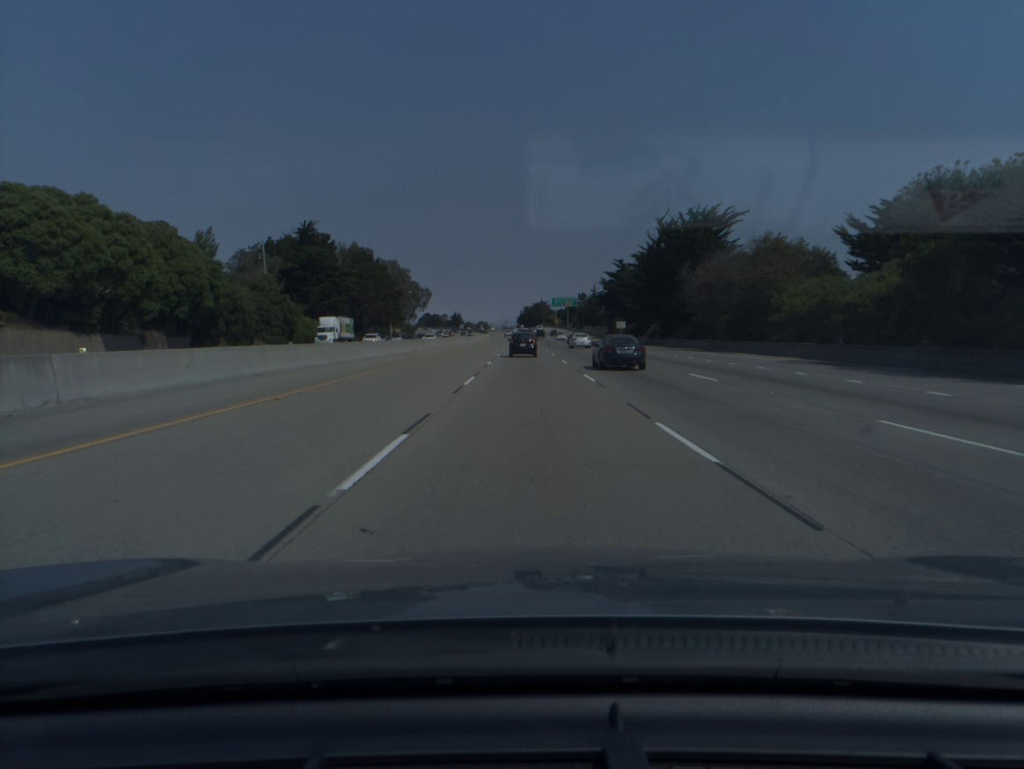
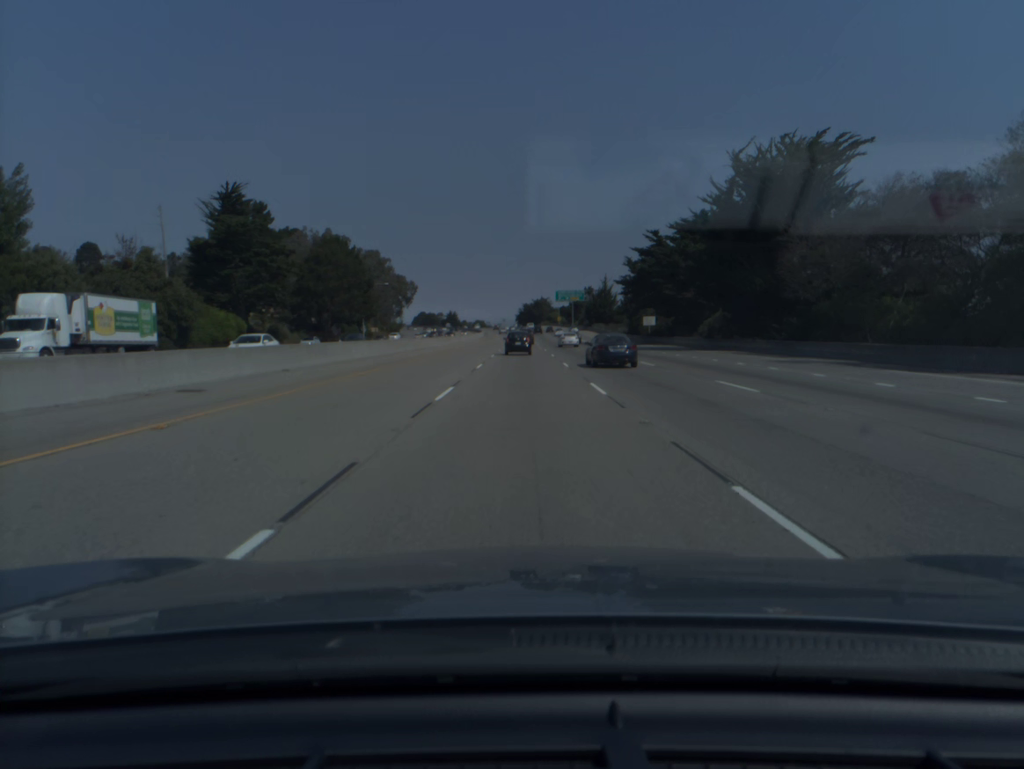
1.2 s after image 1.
(+0.1, +34.3) m; 0°
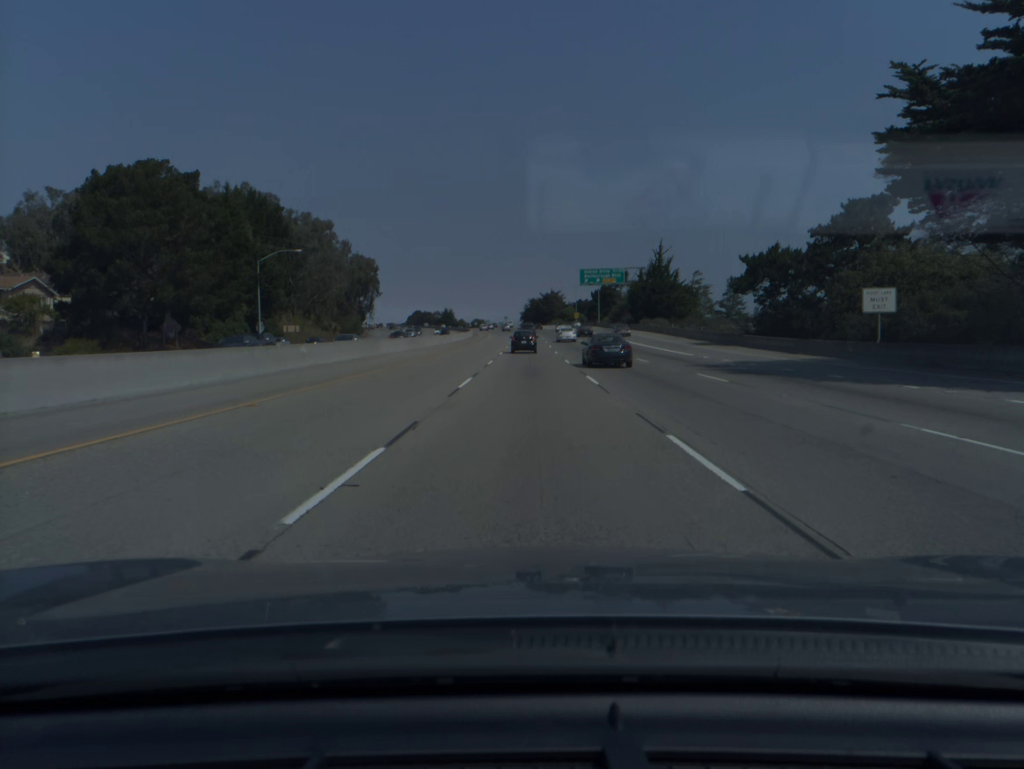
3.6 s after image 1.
(-0.3, +69.2) m; 0°
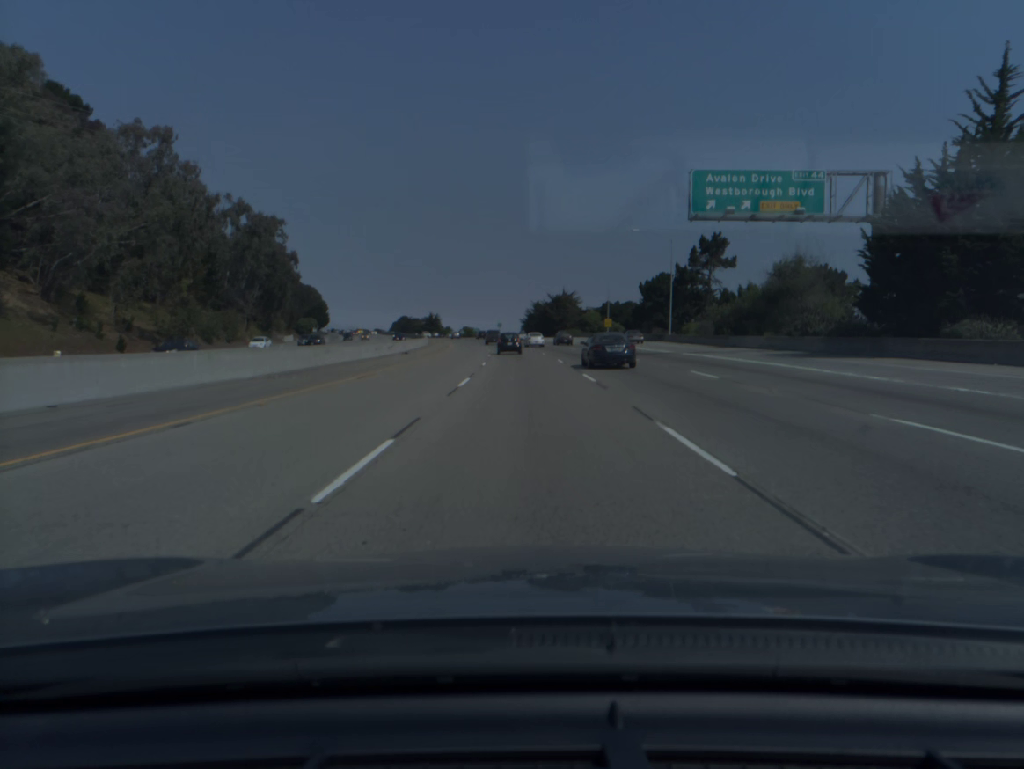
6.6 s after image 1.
(+0.1, +86.8) m; 0°
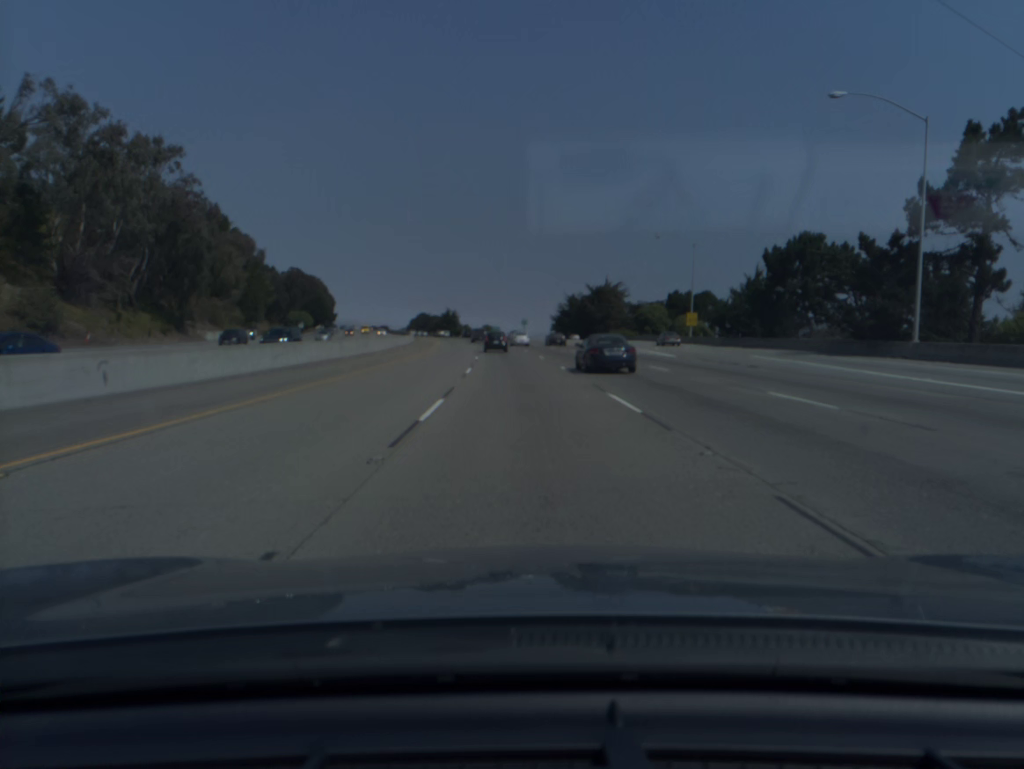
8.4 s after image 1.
(-0.7, +52.1) m; -2°
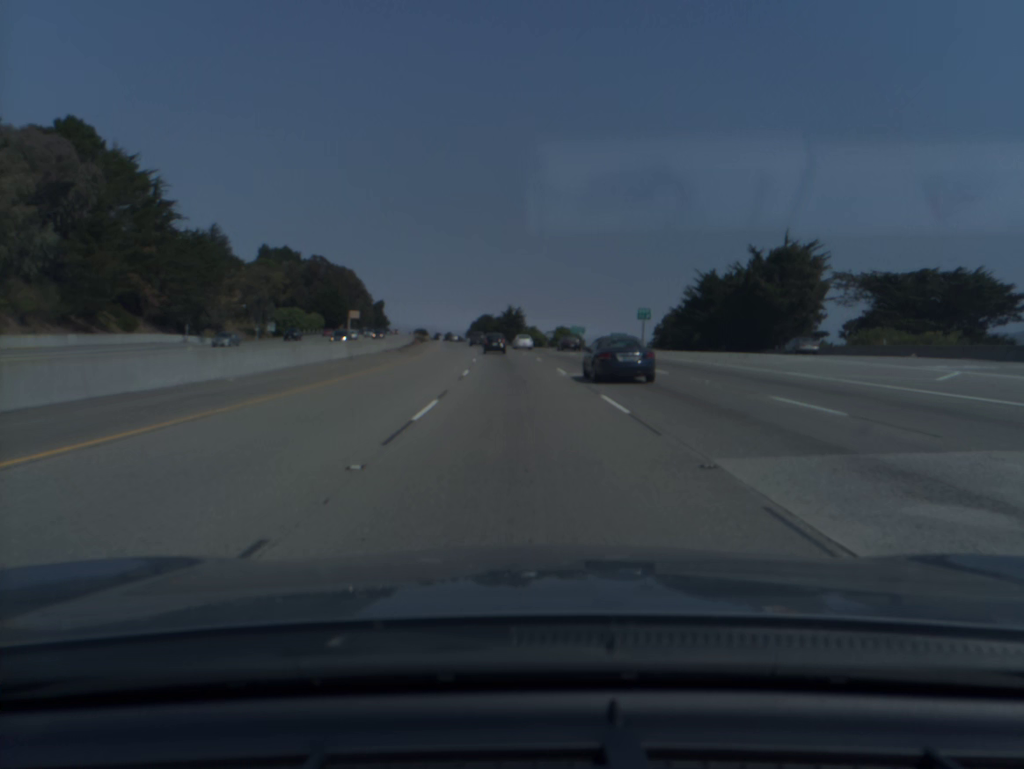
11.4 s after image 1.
(-4.1, +87.3) m; -5°
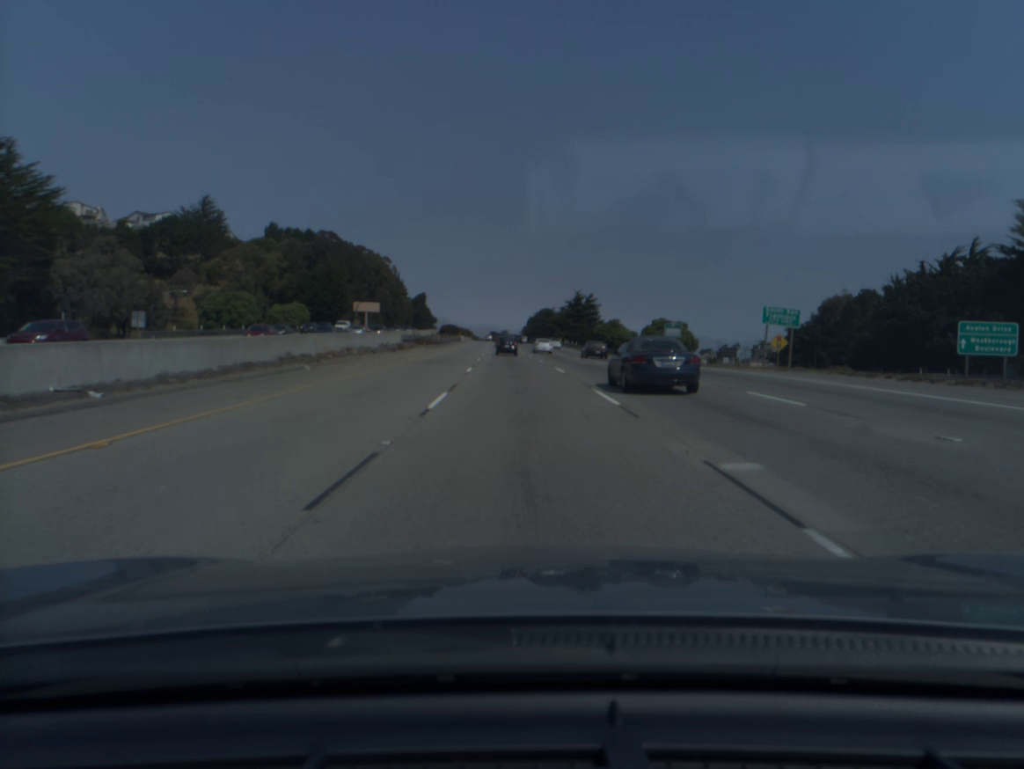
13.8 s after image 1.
(-2.8, +70.7) m; -4°
